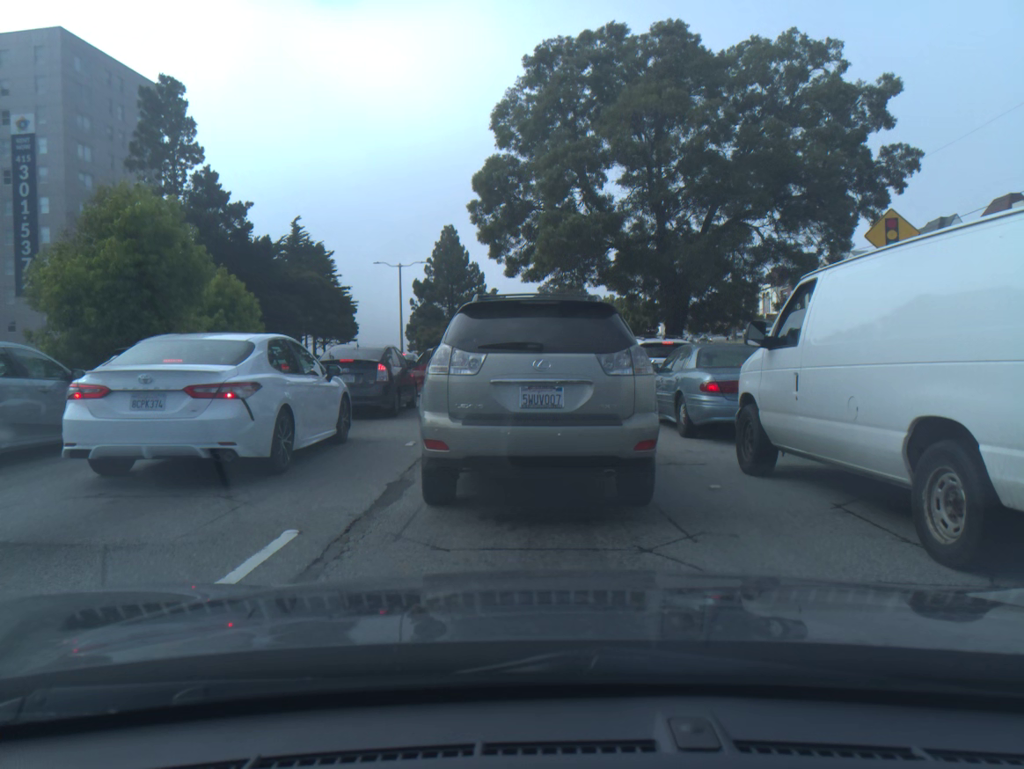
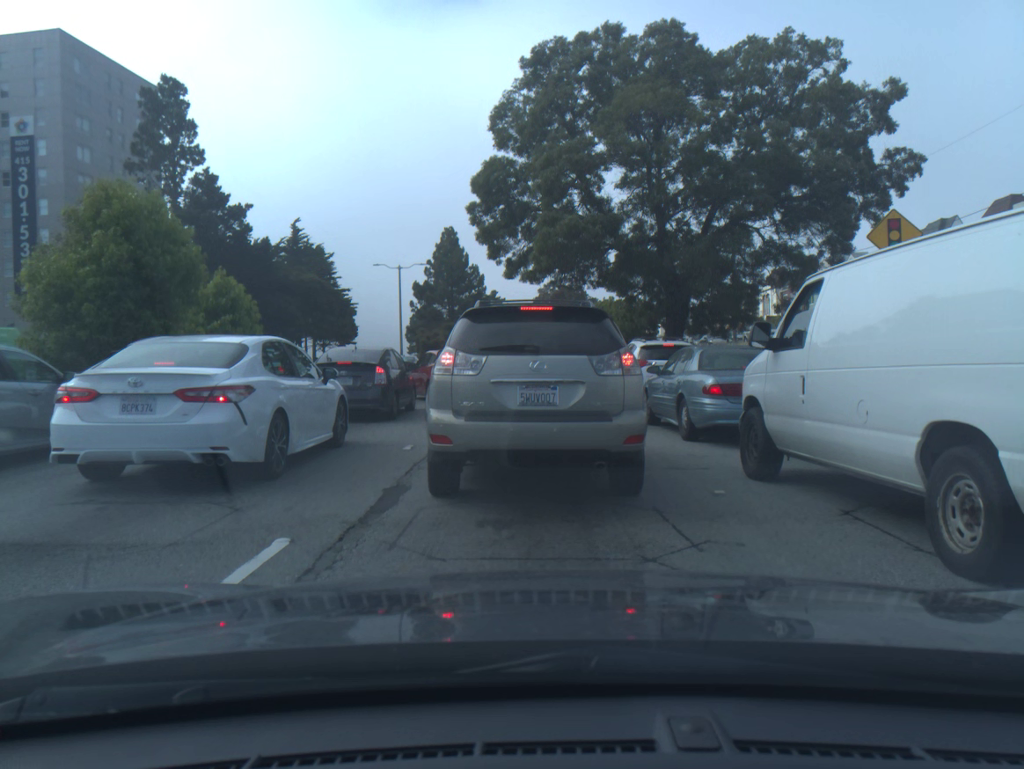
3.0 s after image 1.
(0.0, +0.2) m; 0°
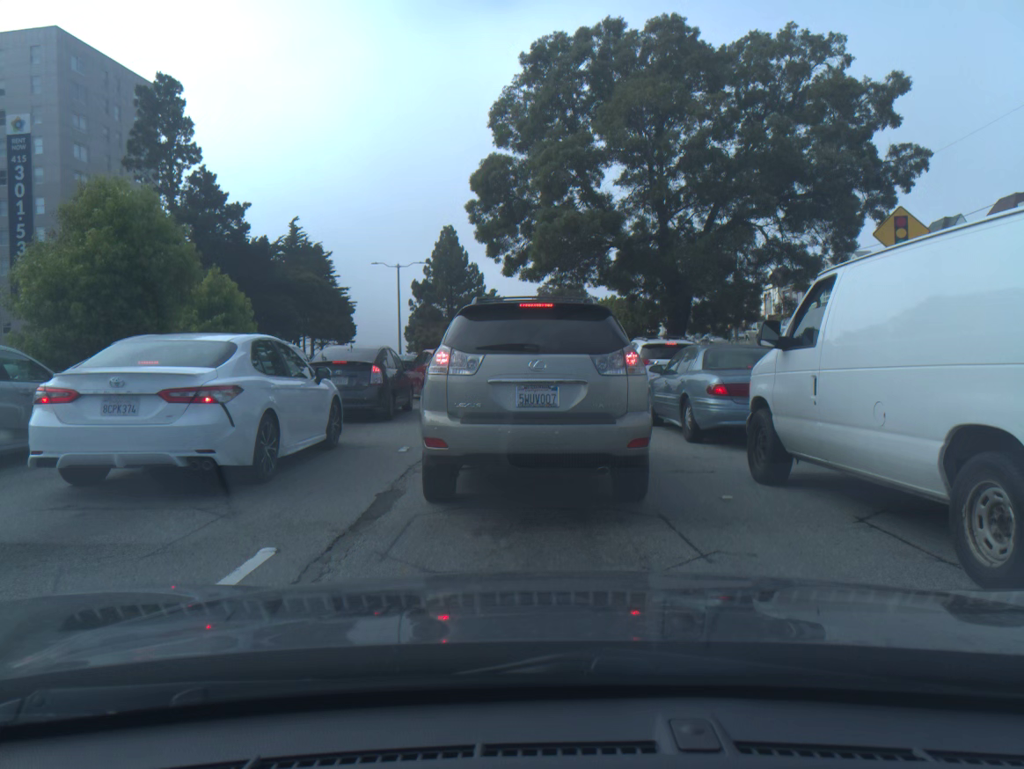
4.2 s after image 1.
(0.0, +0.3) m; 0°
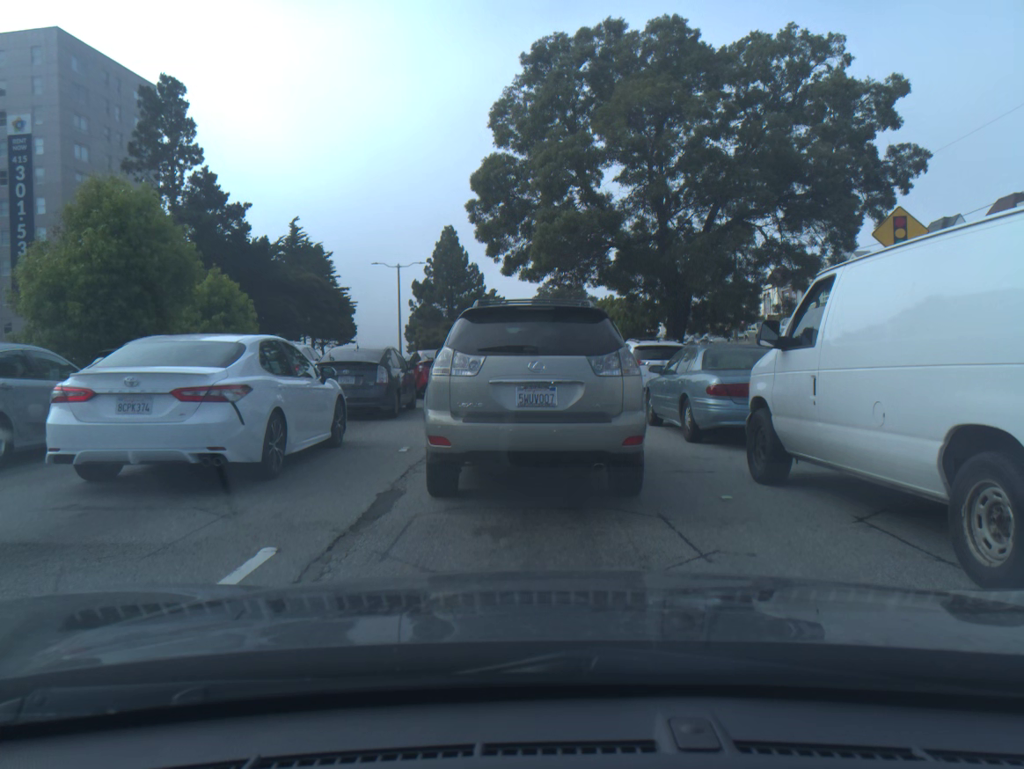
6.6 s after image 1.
(0.0, 0.0) m; 0°
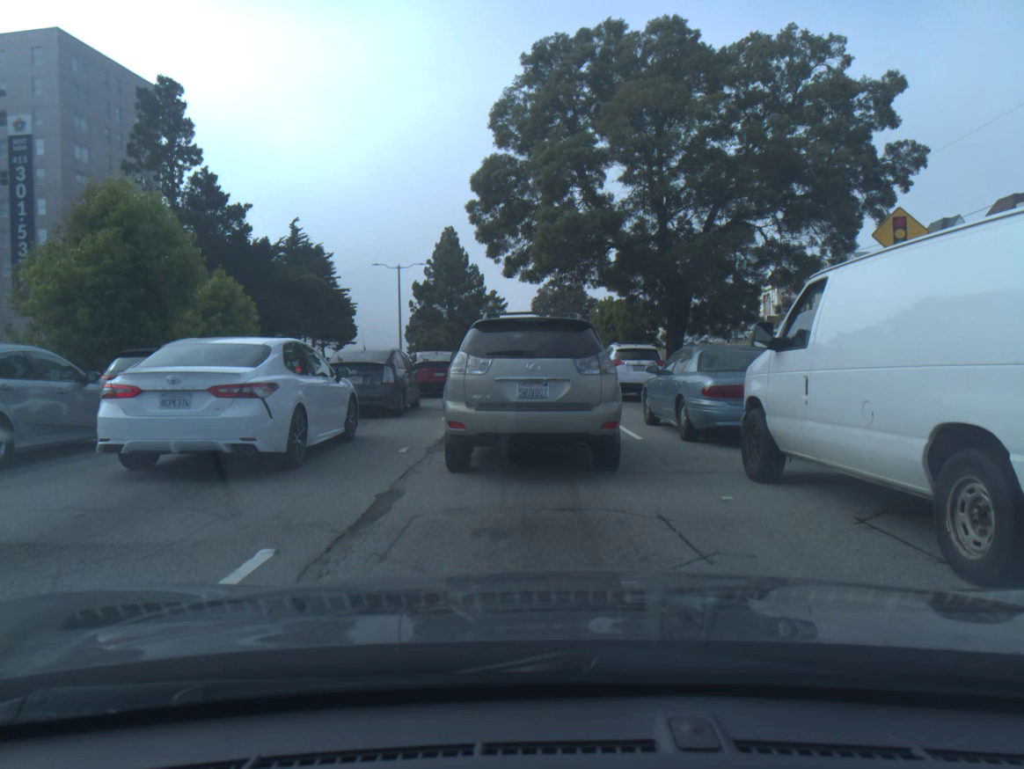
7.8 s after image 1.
(0.0, 0.0) m; 0°
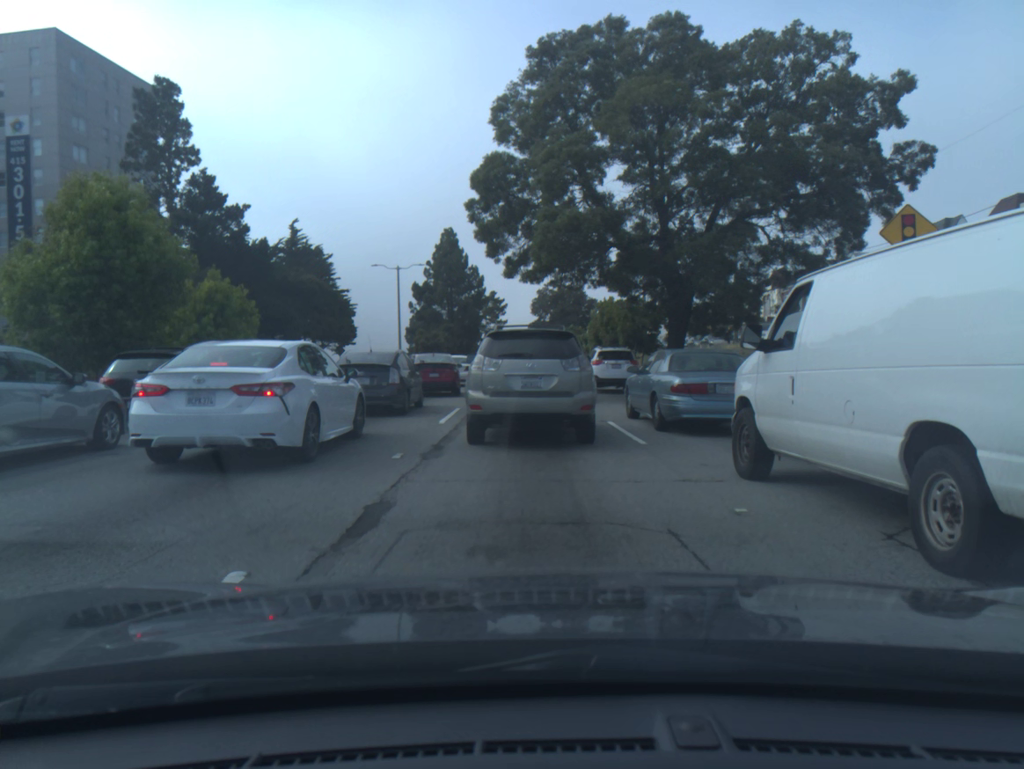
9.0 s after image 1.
(0.0, +0.4) m; 0°
